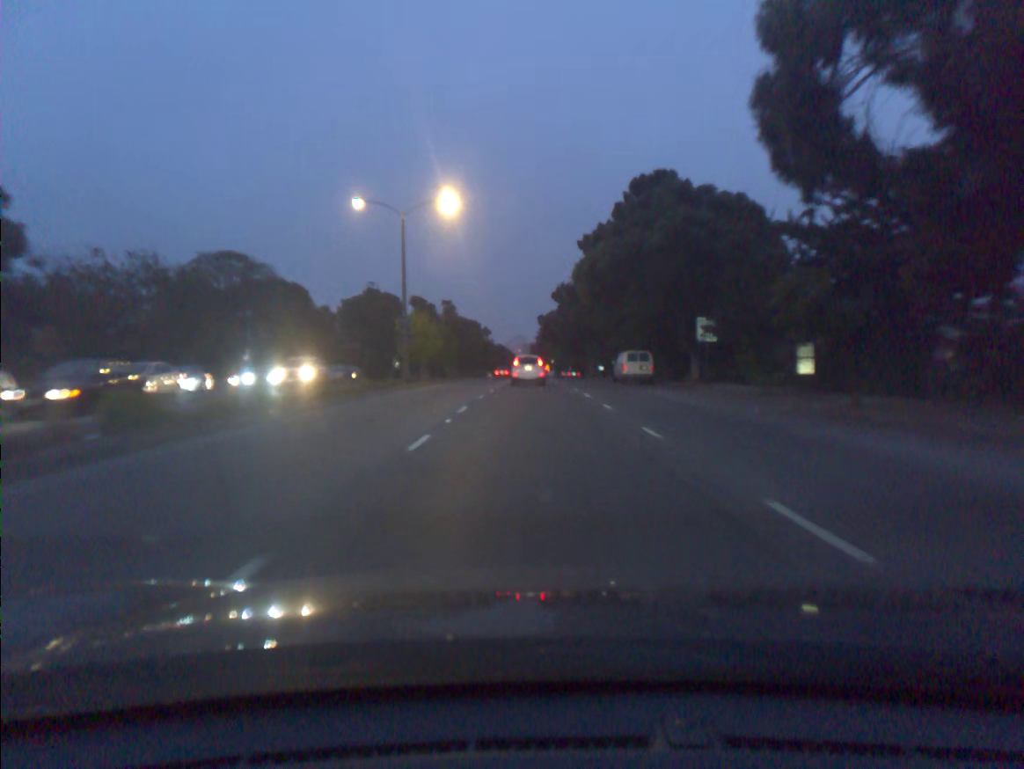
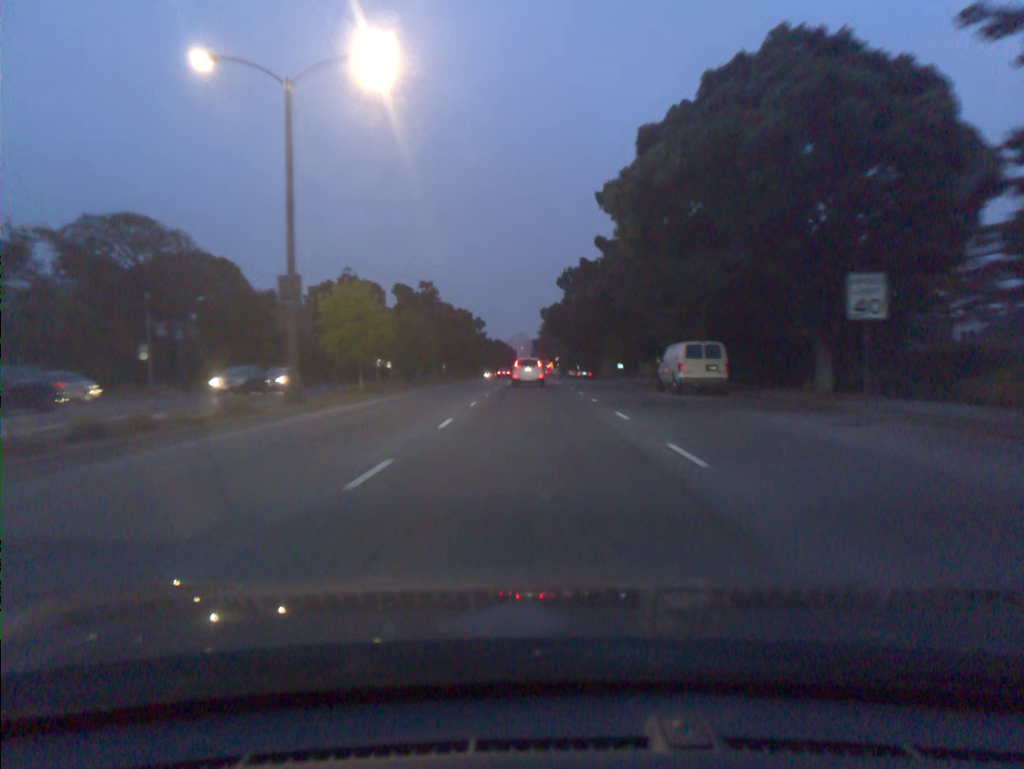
(0.0, +17.6) m; 0°
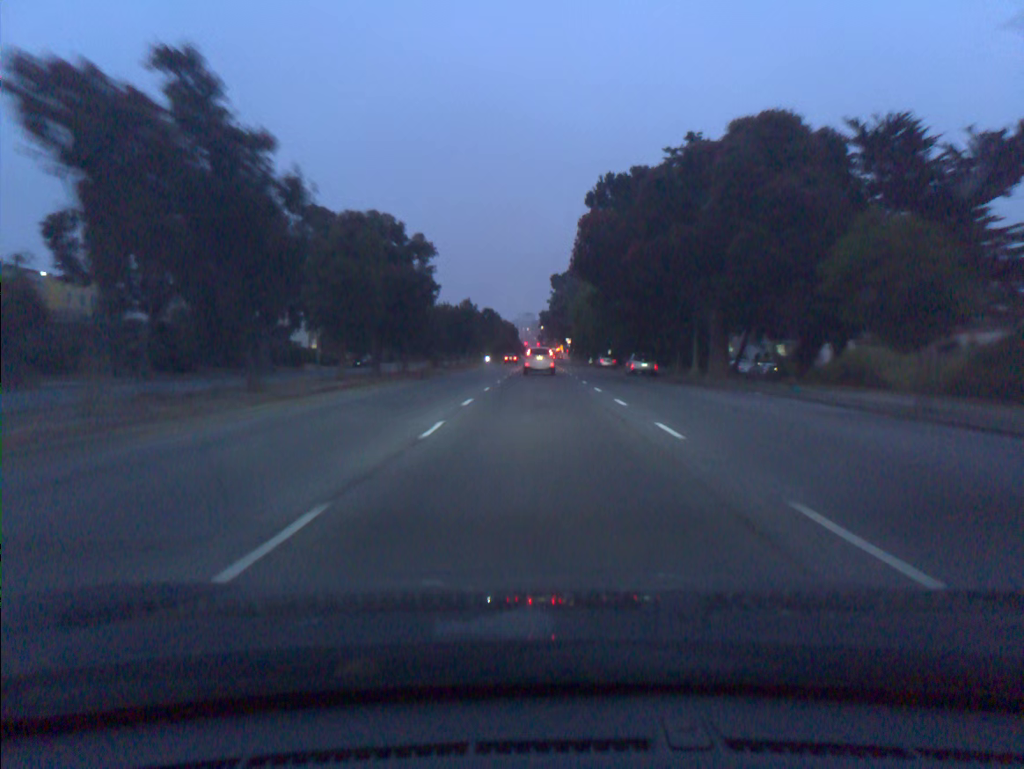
(-0.3, +47.8) m; -1°
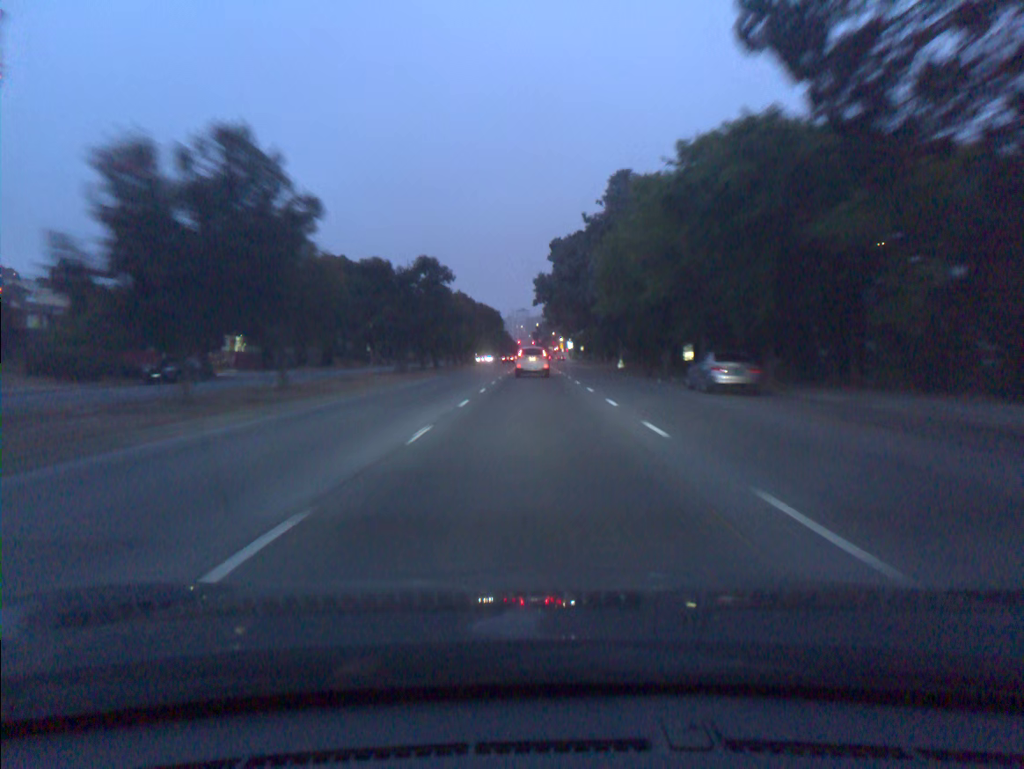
(+0.1, +50.3) m; 0°
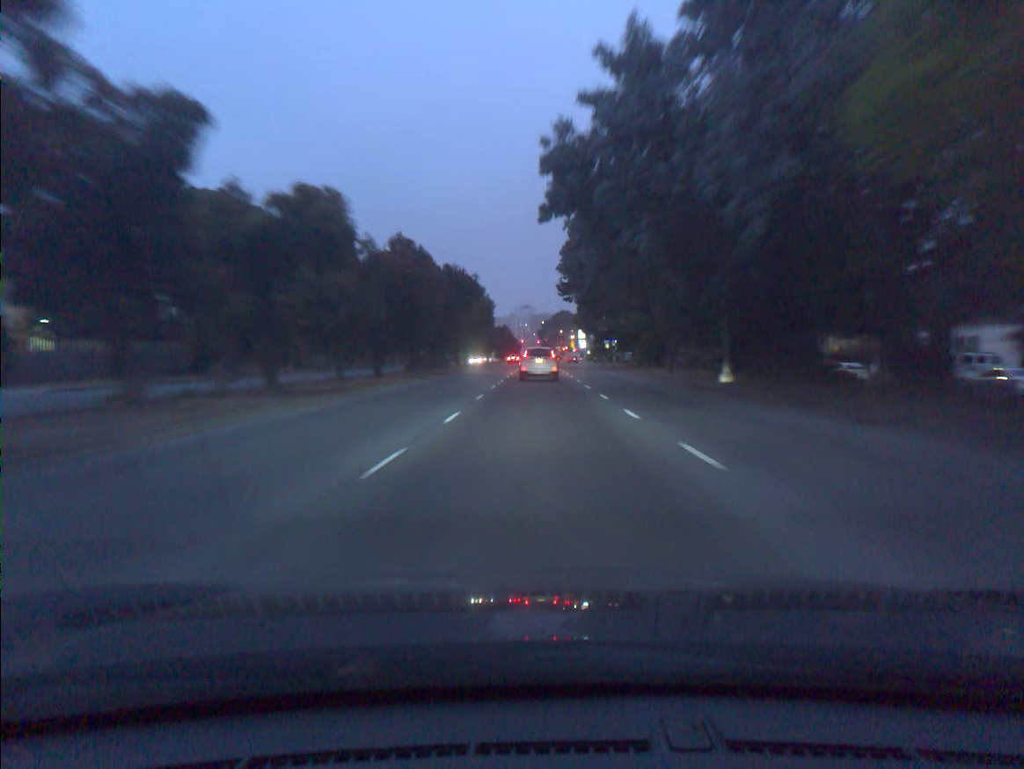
(0.0, +39.6) m; 0°
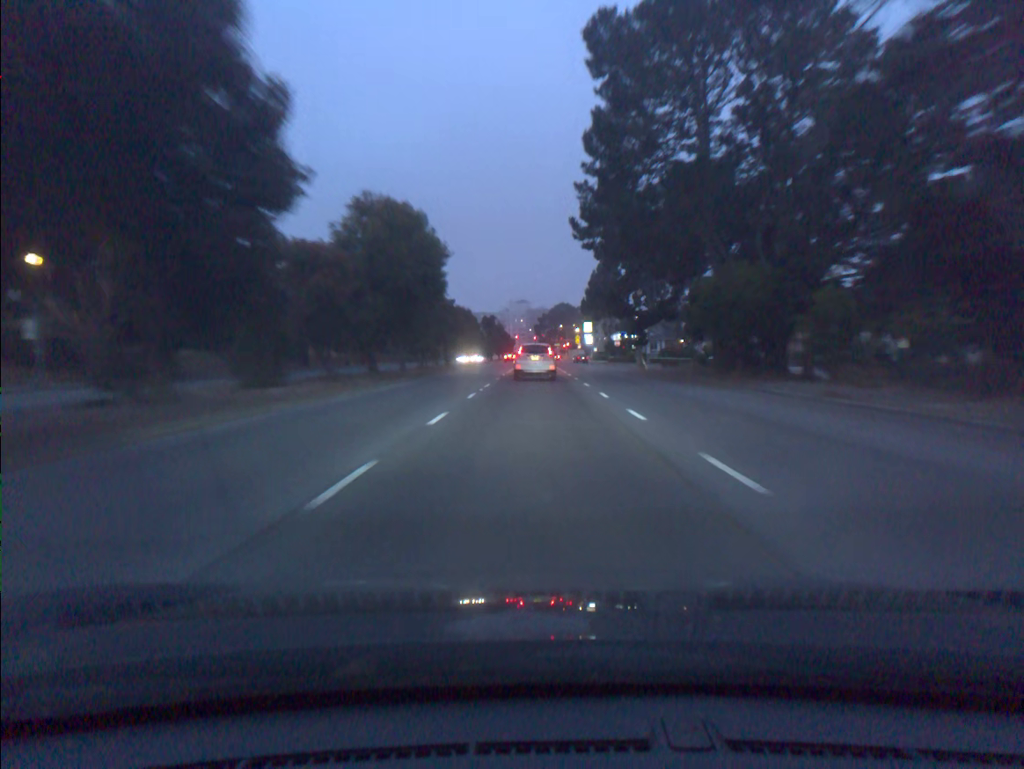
(+0.2, +37.6) m; 0°
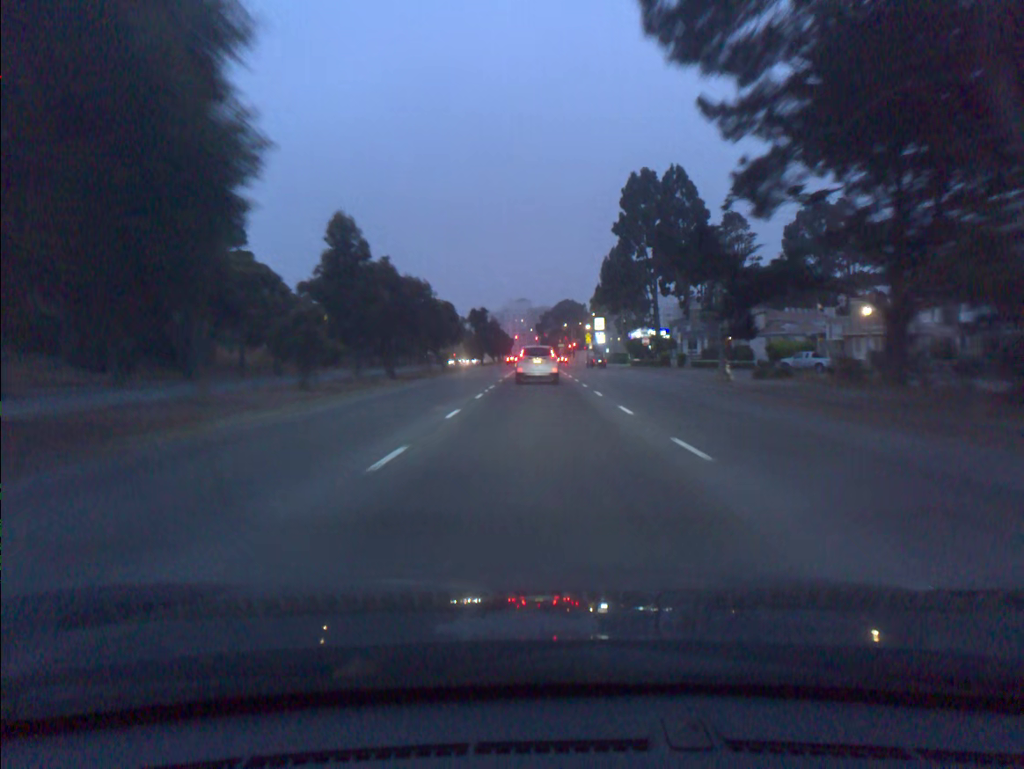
(-0.1, +27.0) m; 0°
